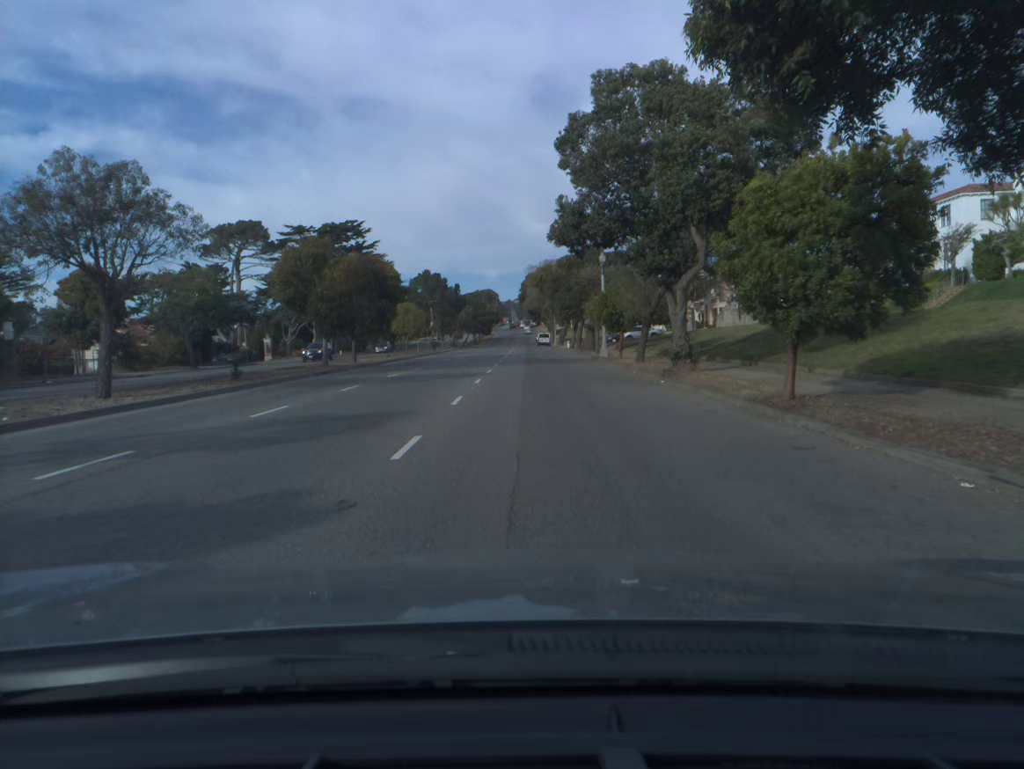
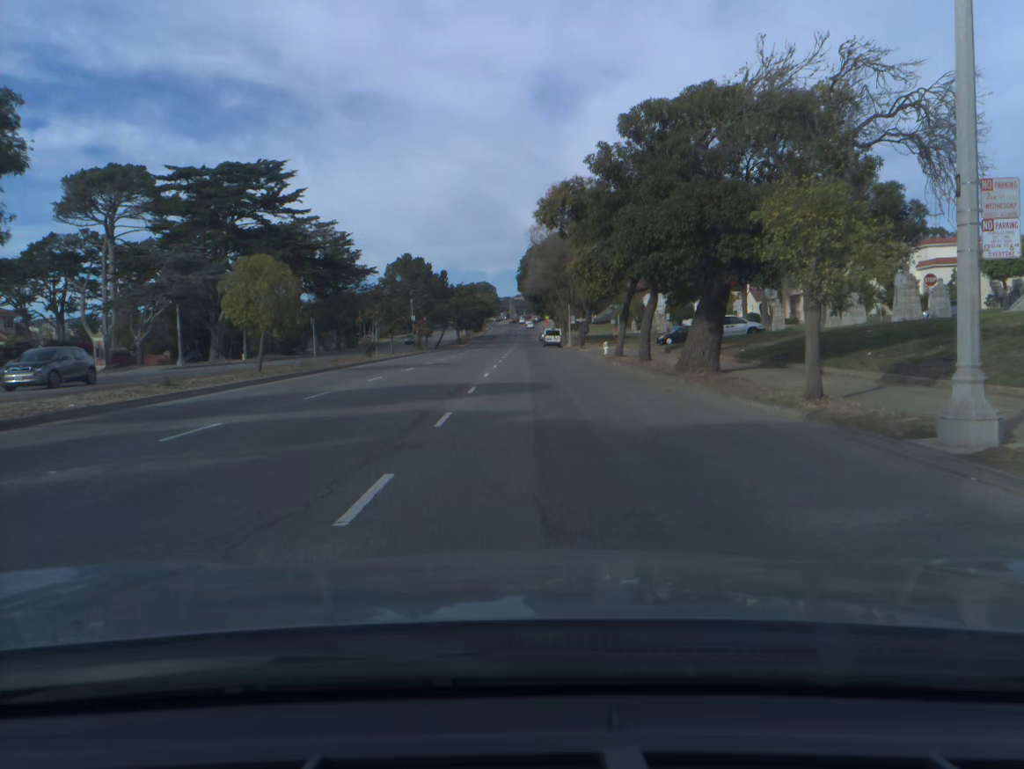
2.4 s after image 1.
(0.0, +40.5) m; 0°
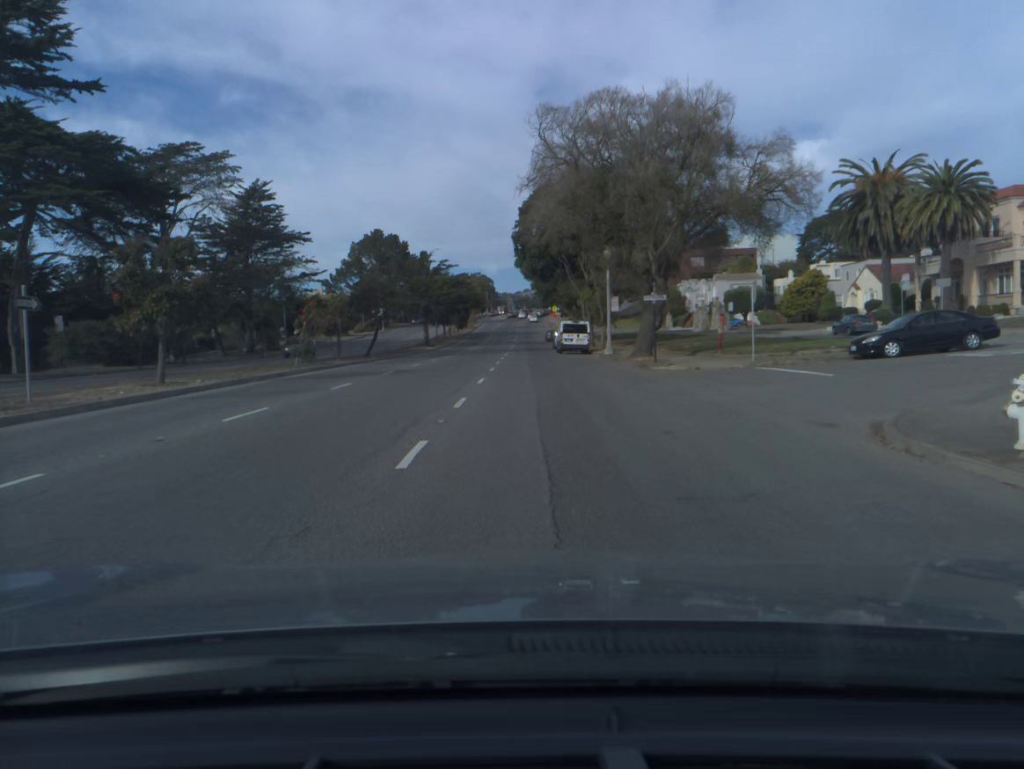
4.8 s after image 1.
(-0.1, +40.9) m; 0°
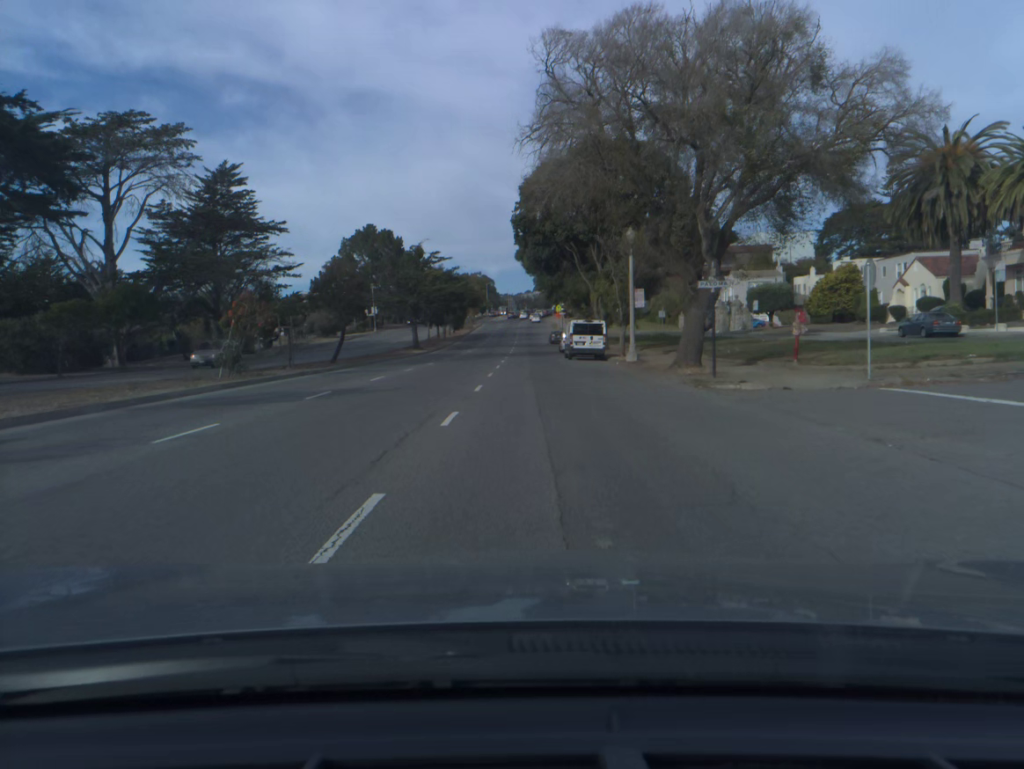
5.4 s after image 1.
(0.0, +9.9) m; 0°
